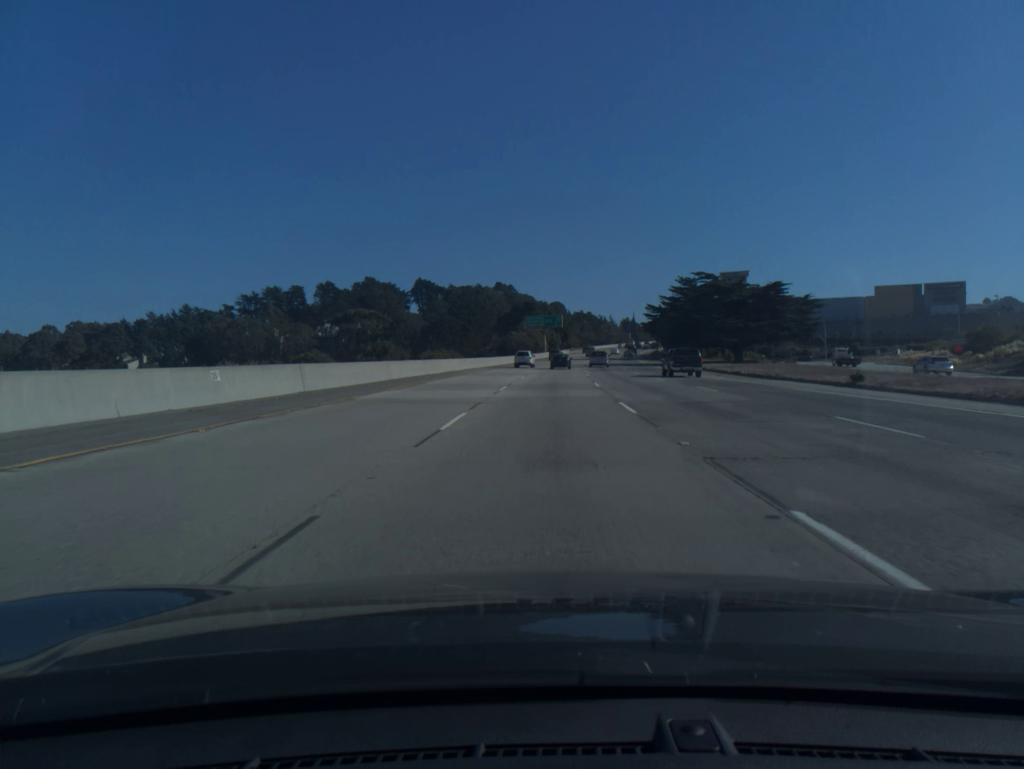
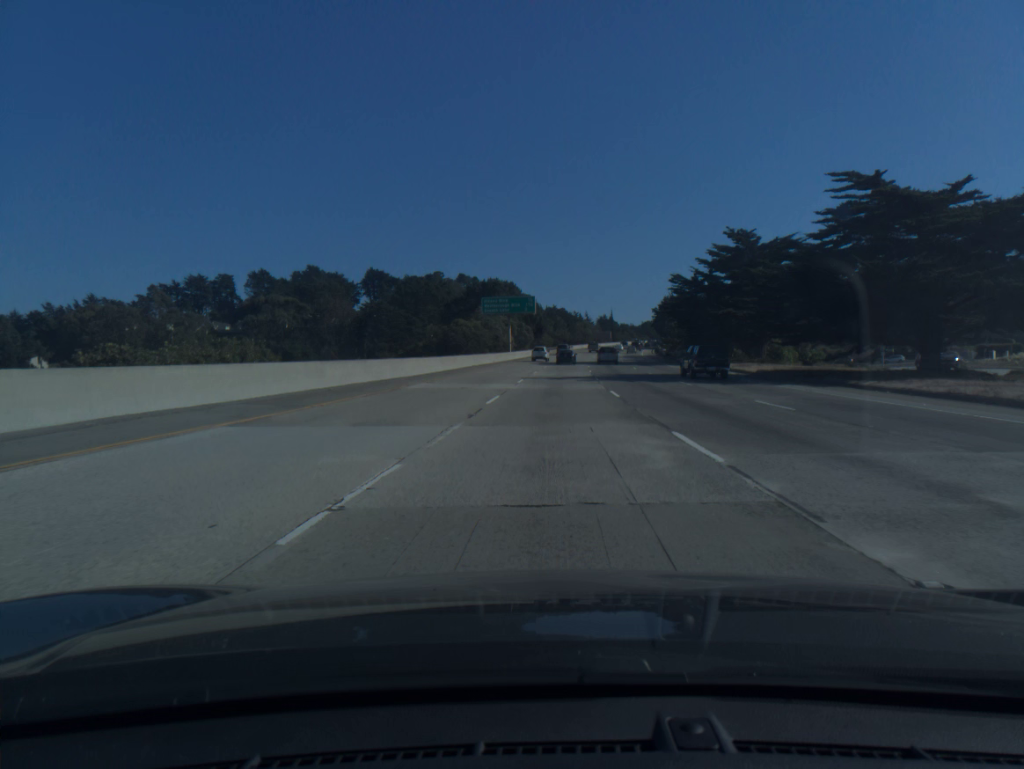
(+1.0, +51.9) m; +2°
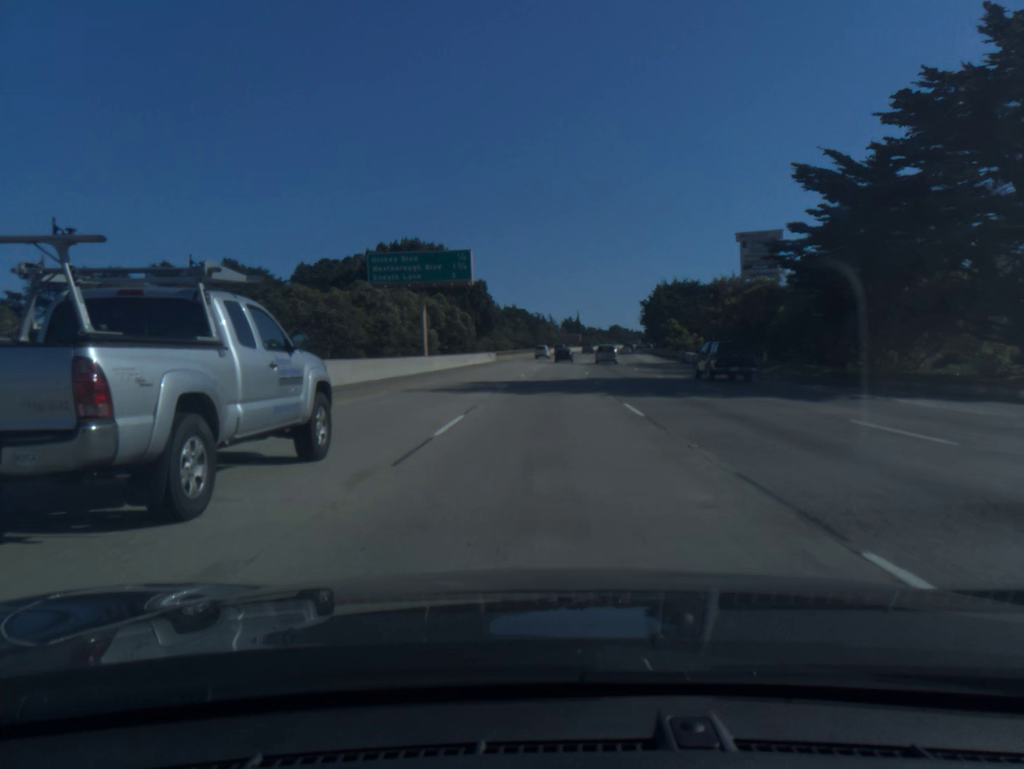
(+1.2, +51.8) m; +3°
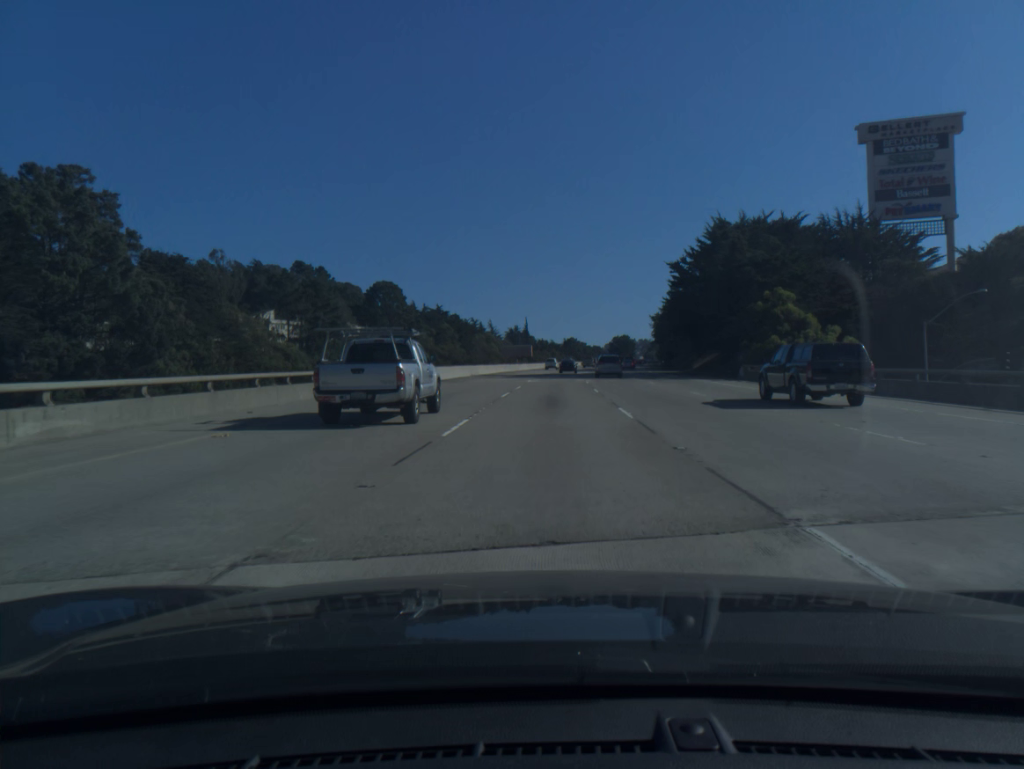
(+3.1, +86.4) m; +4°
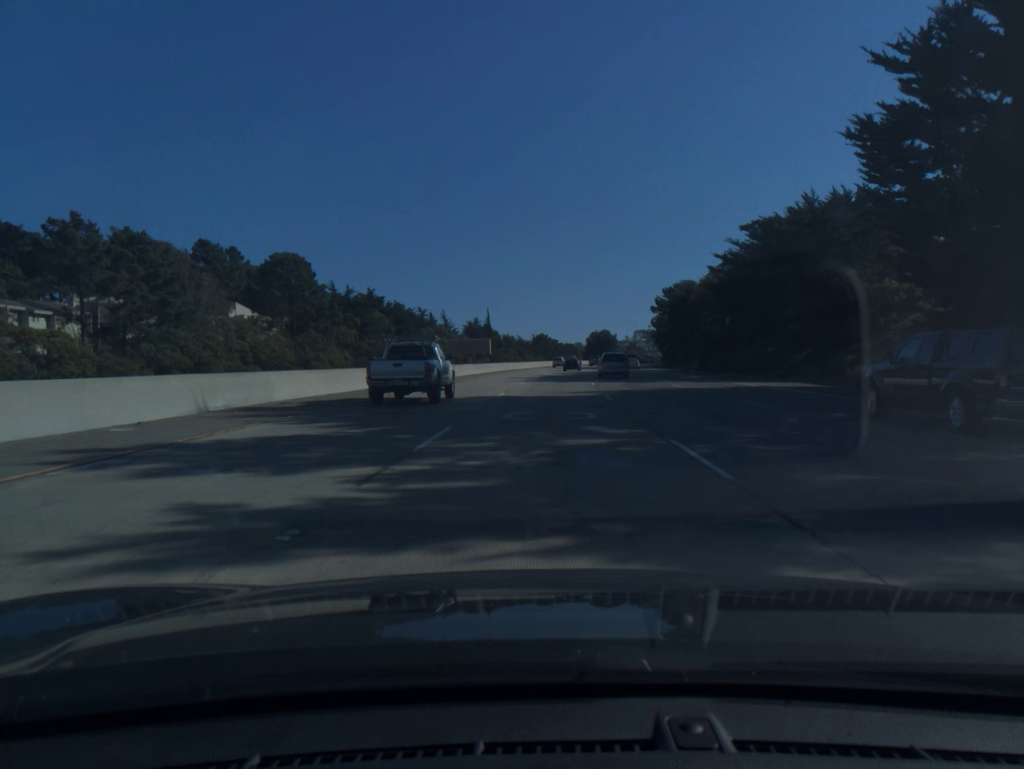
(+1.0, +51.9) m; +2°
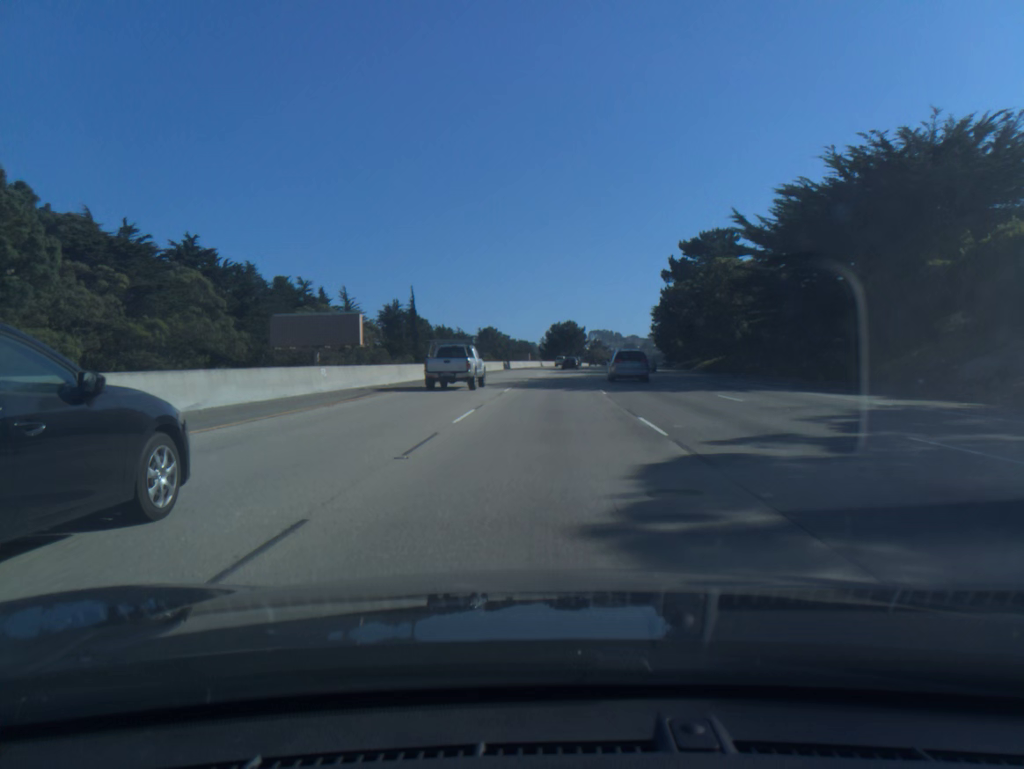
(+2.1, +69.5) m; +3°
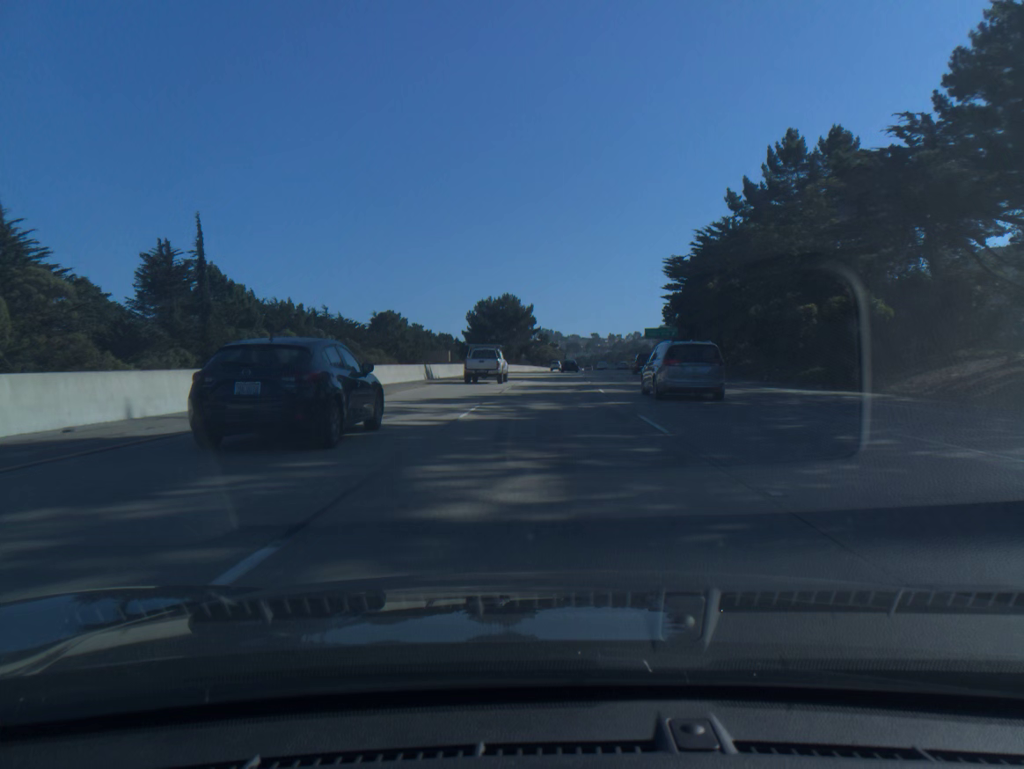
(+3.3, +87.2) m; +5°
